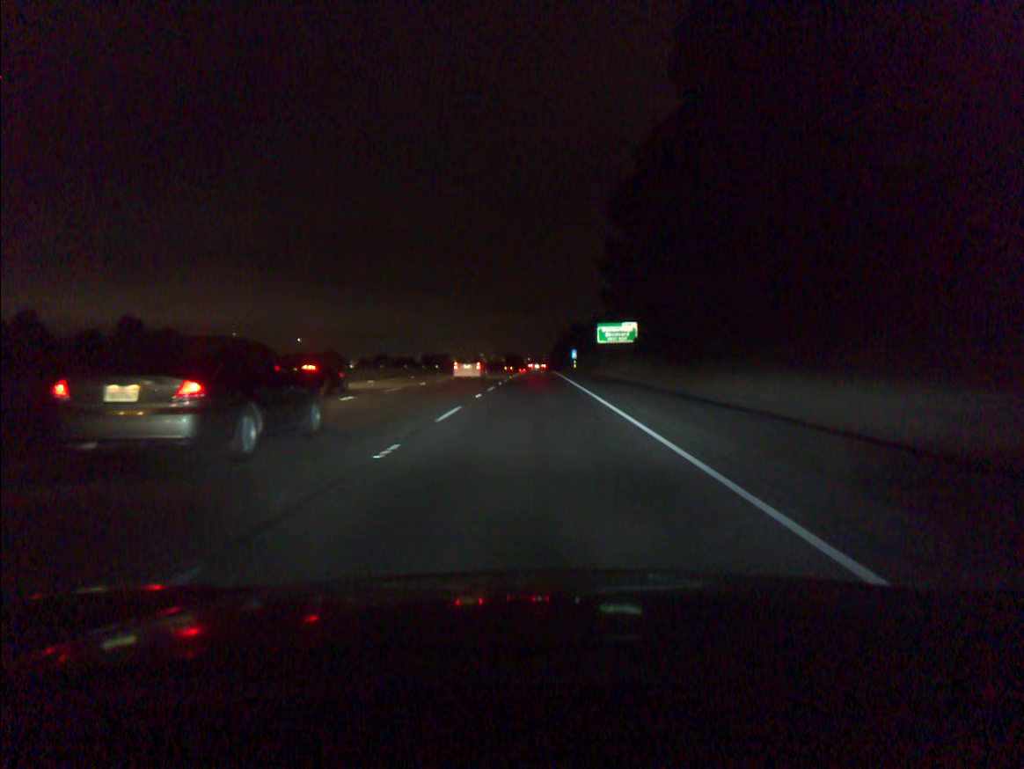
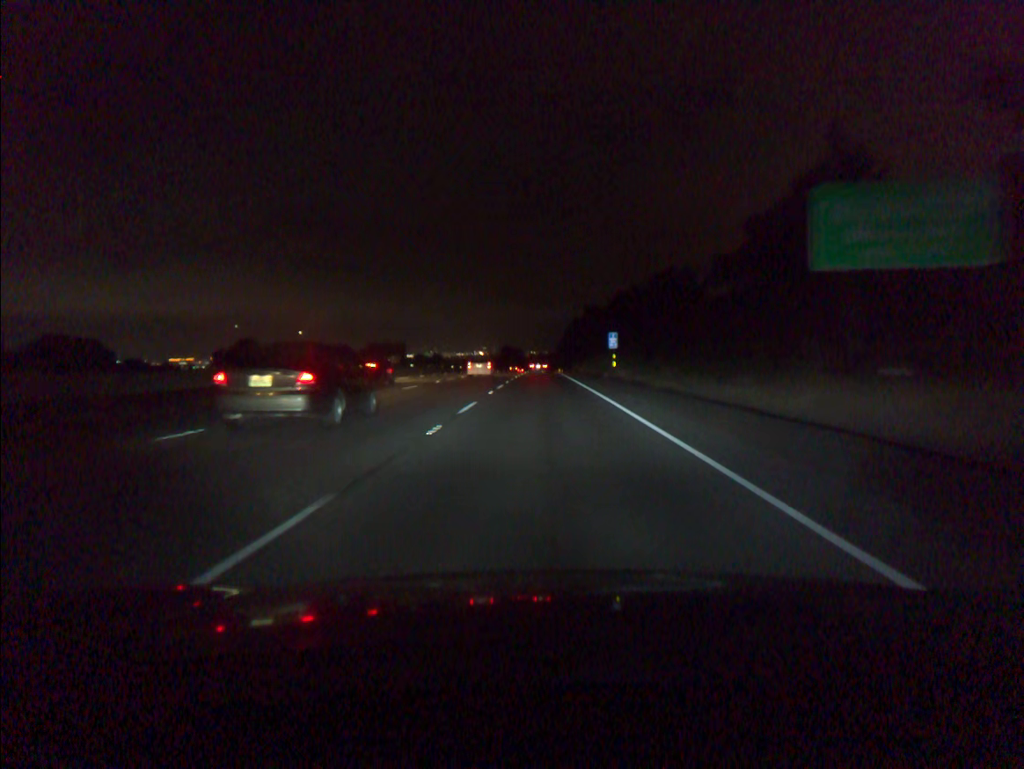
(-0.2, +71.1) m; 0°
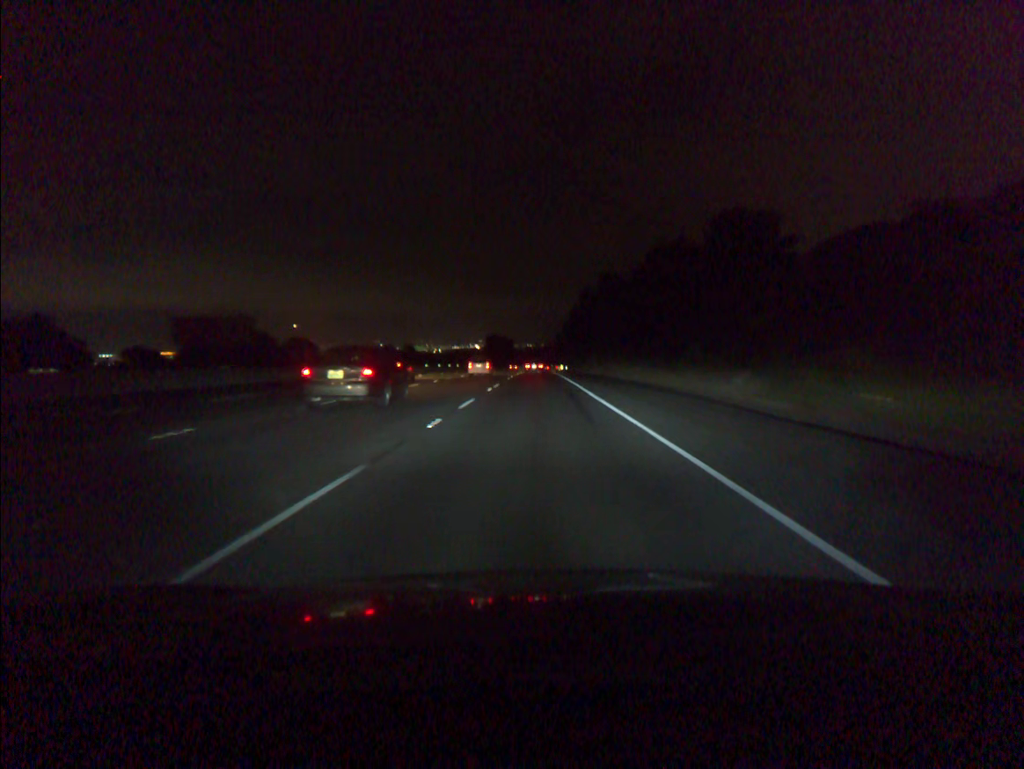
(+0.3, +71.7) m; 0°
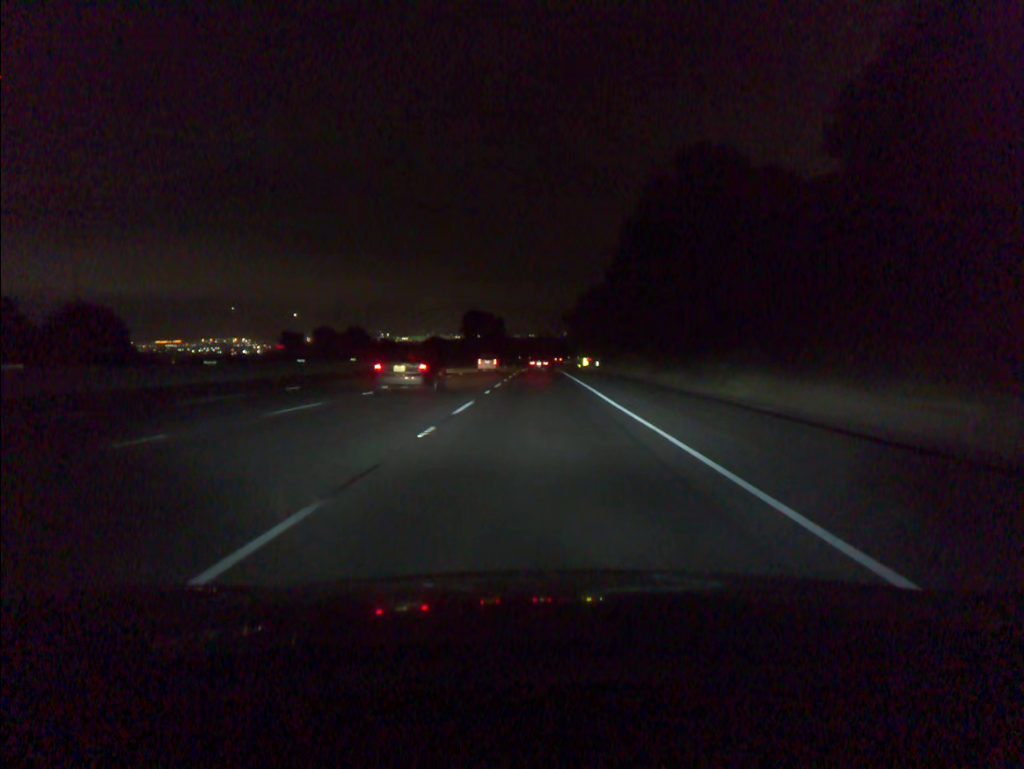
(-0.2, +90.1) m; 0°
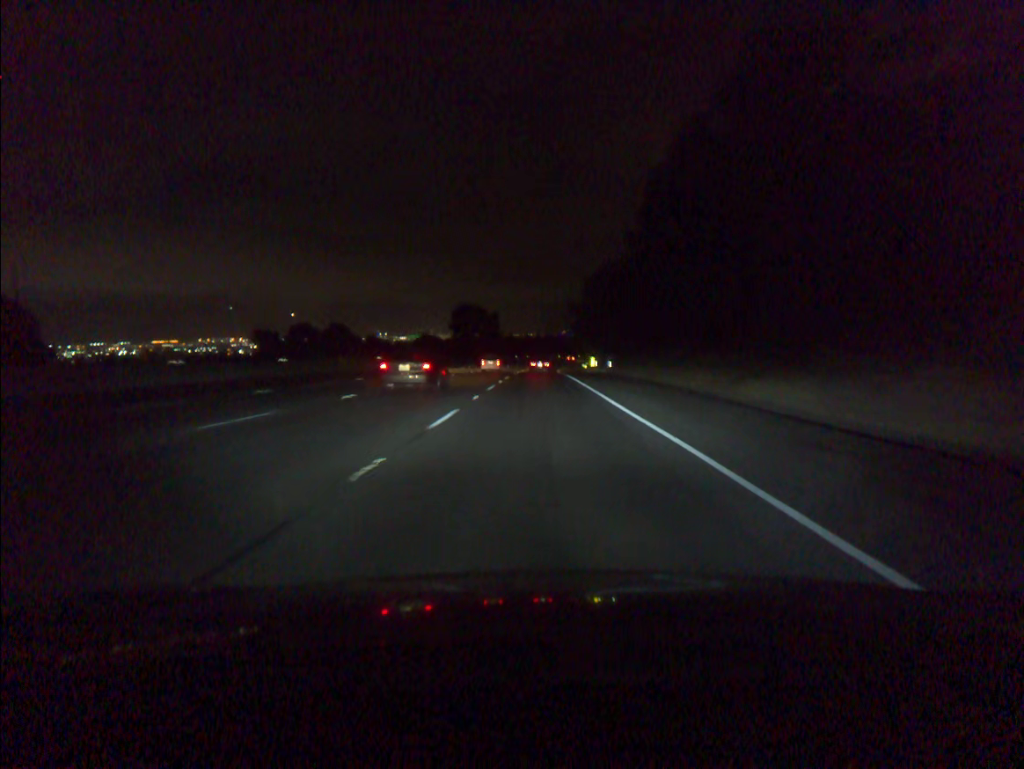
(0.0, +18.1) m; 0°
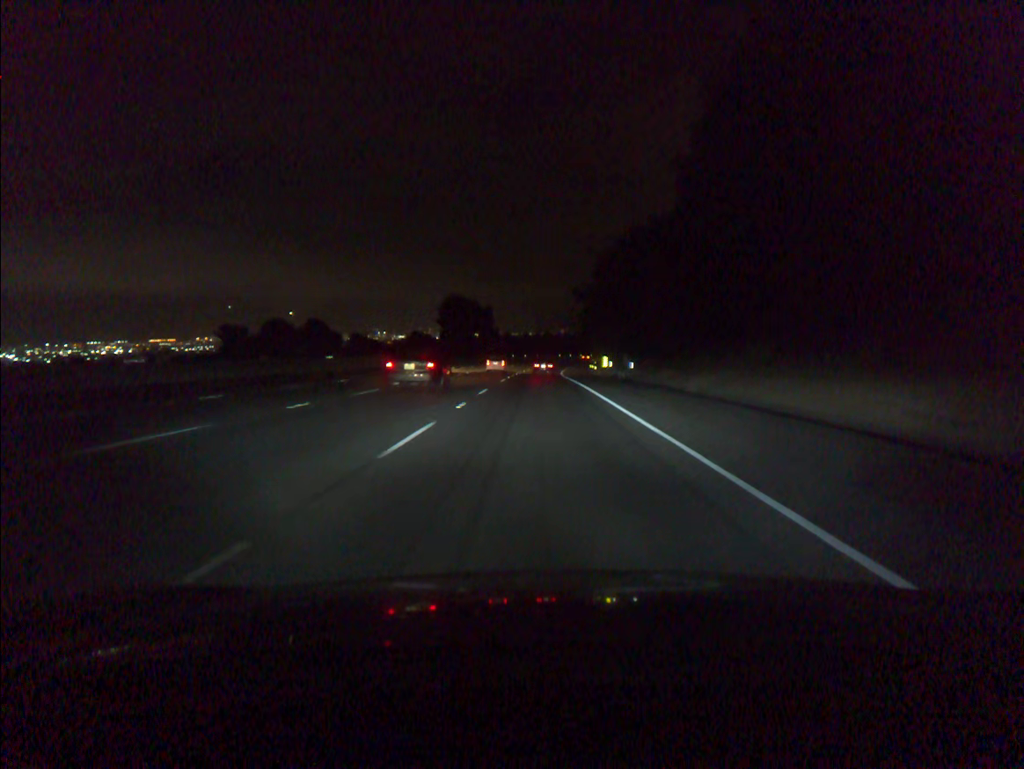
(0.0, +18.1) m; 0°
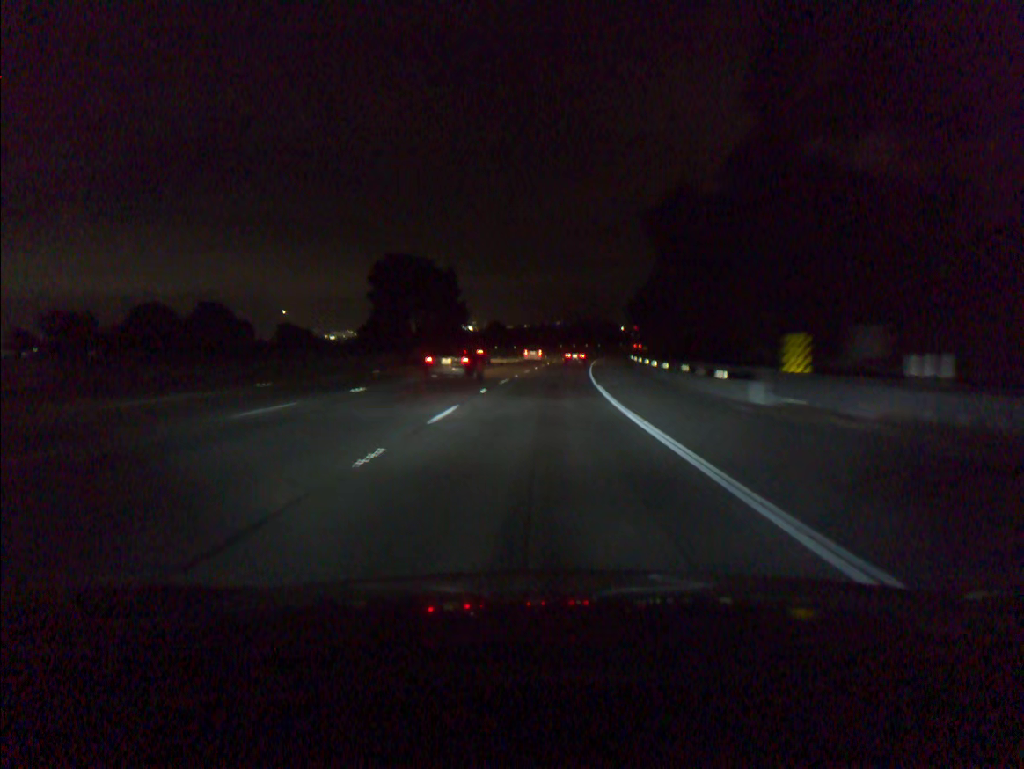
(+0.1, +54.2) m; 0°
